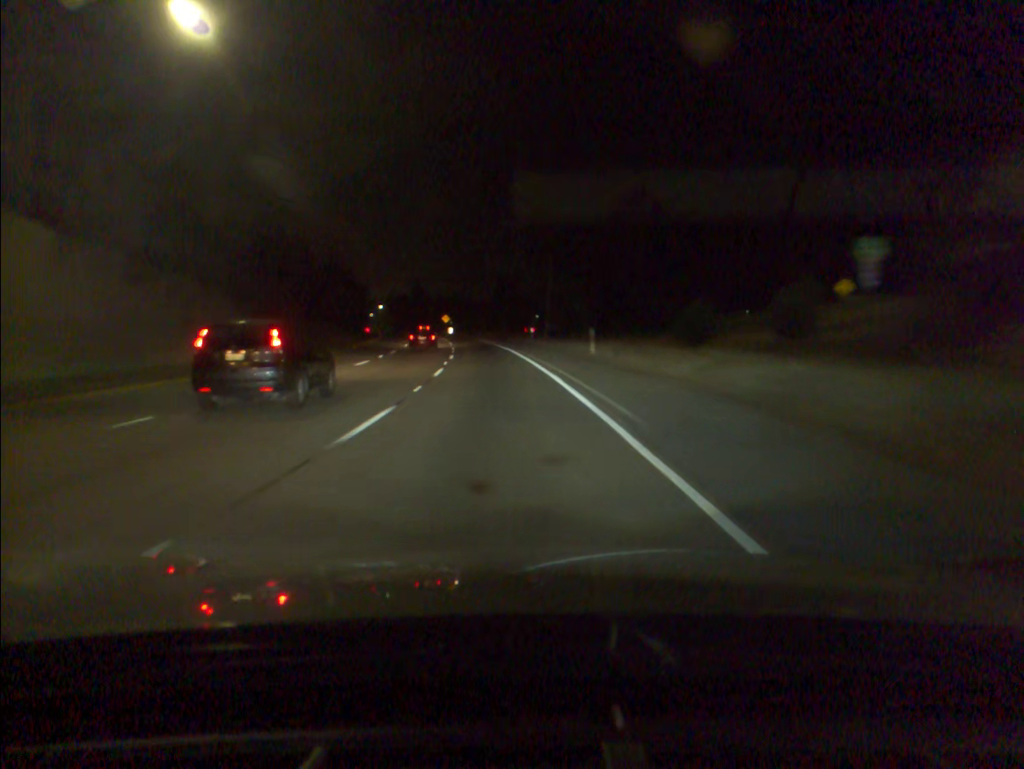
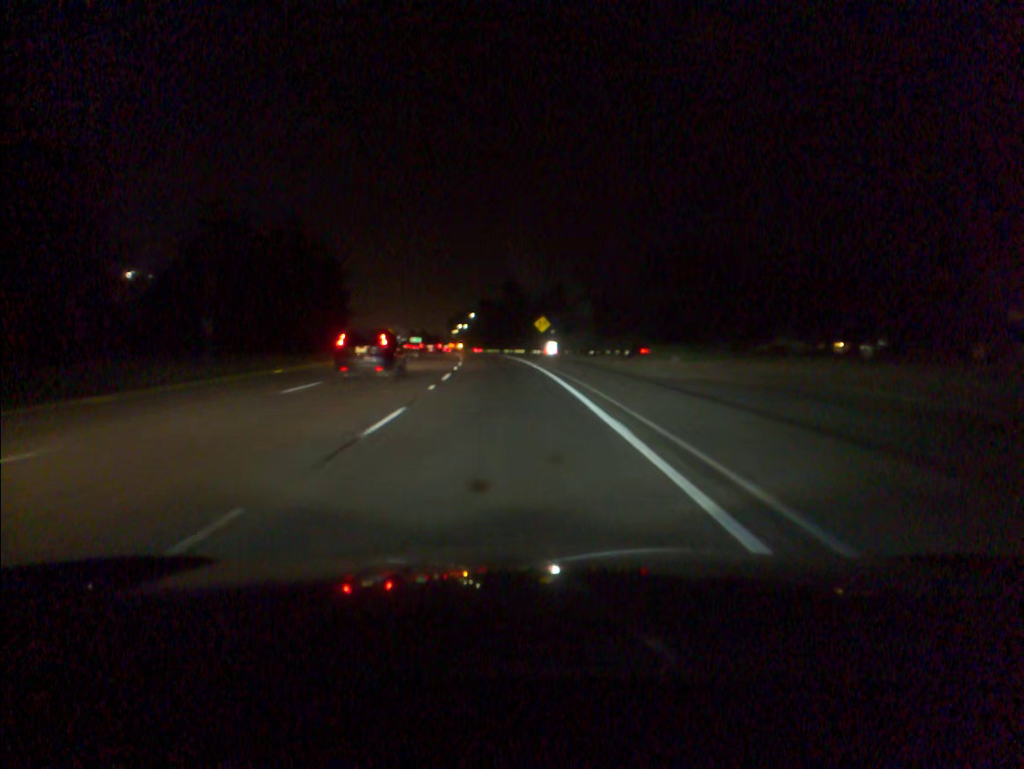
(-6.4, +84.9) m; -9°
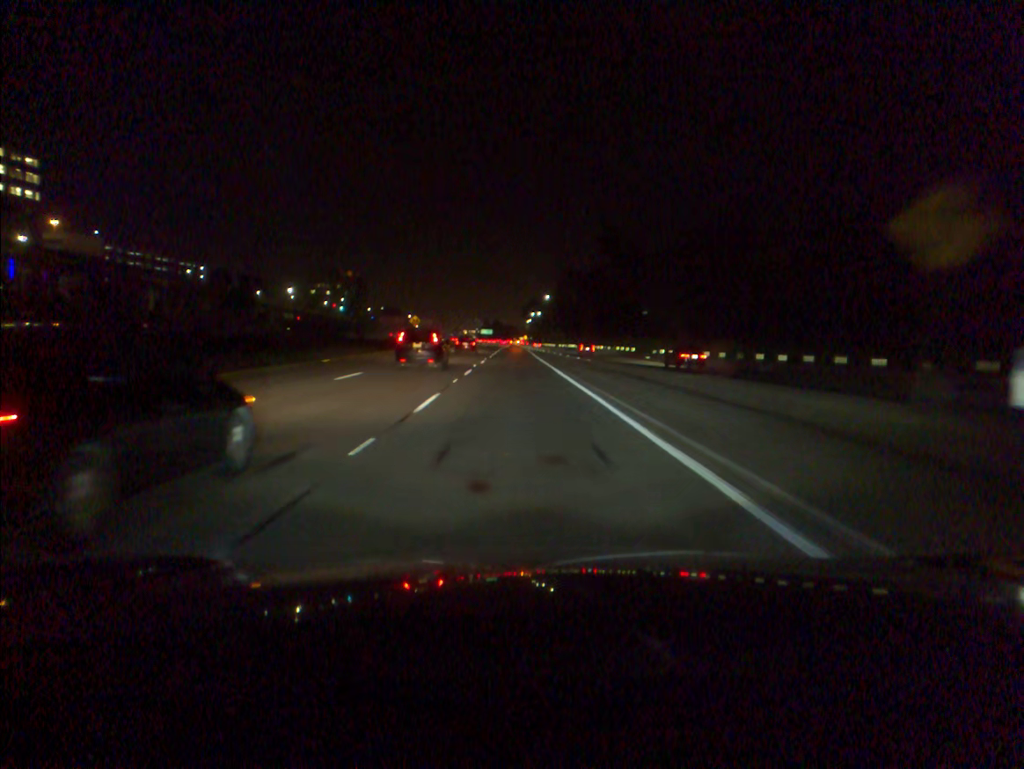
(-3.6, +68.1) m; -6°
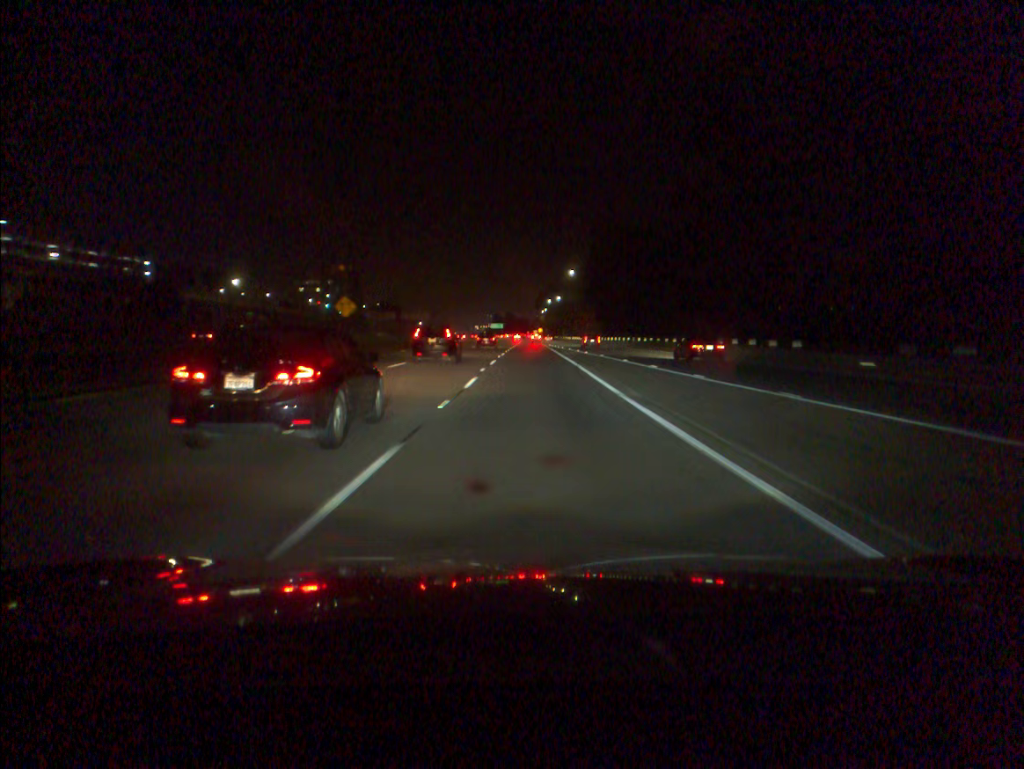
(-0.8, +51.8) m; -1°
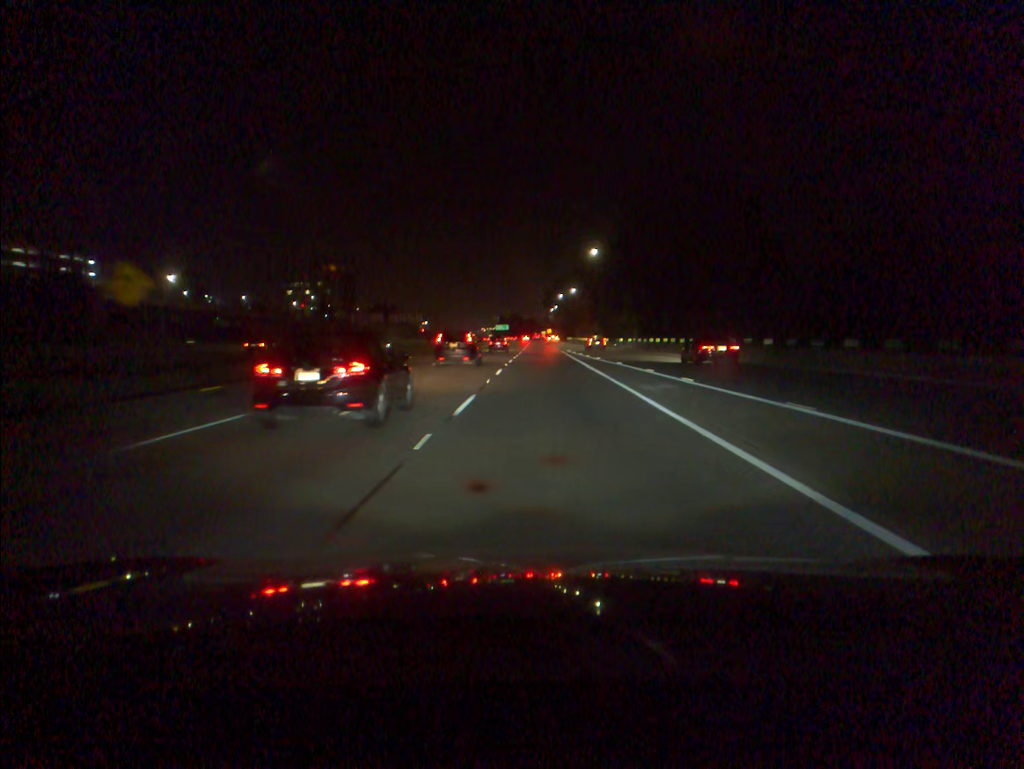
(0.0, +34.6) m; -1°
